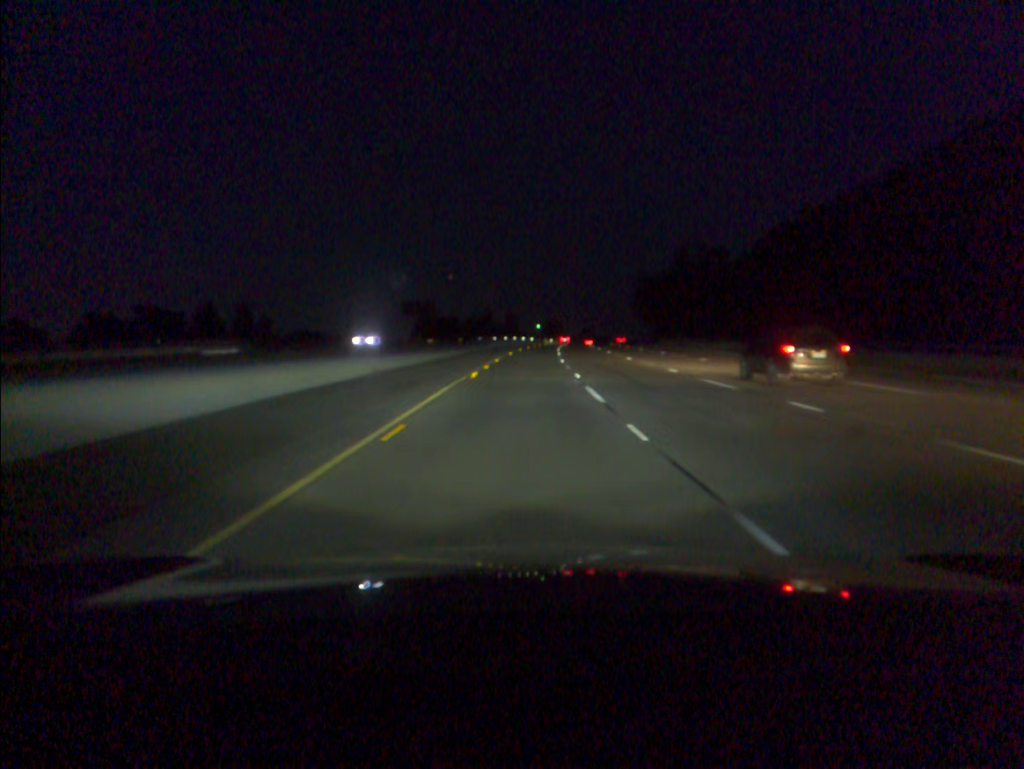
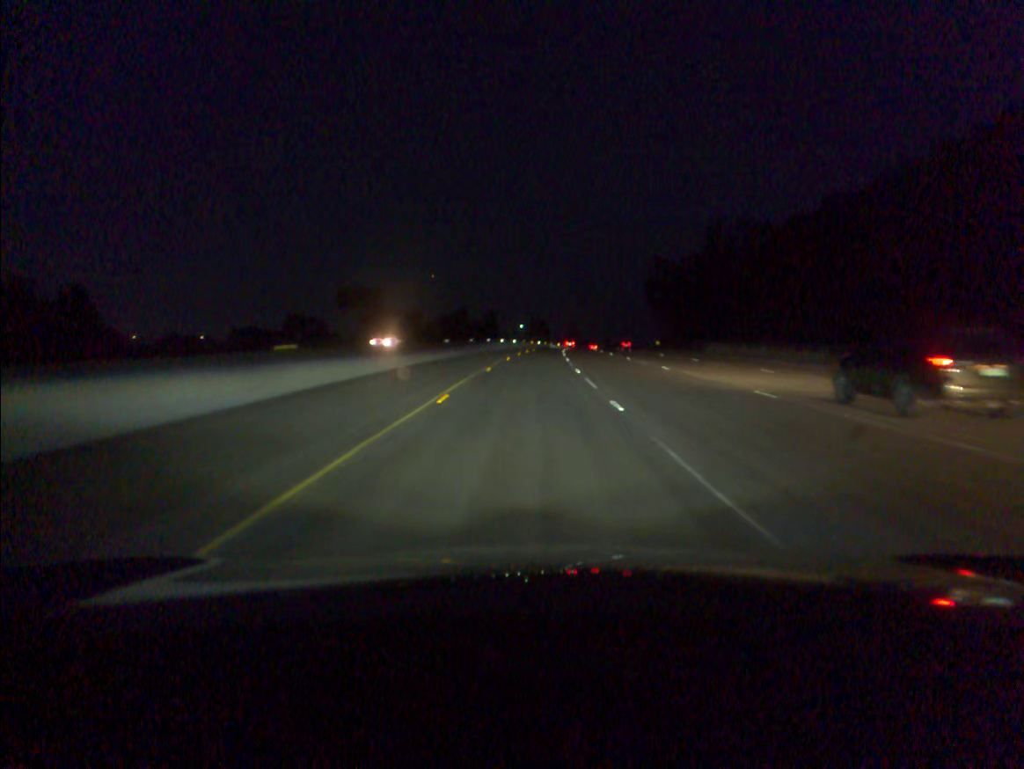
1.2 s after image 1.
(+0.4, +39.9) m; +1°
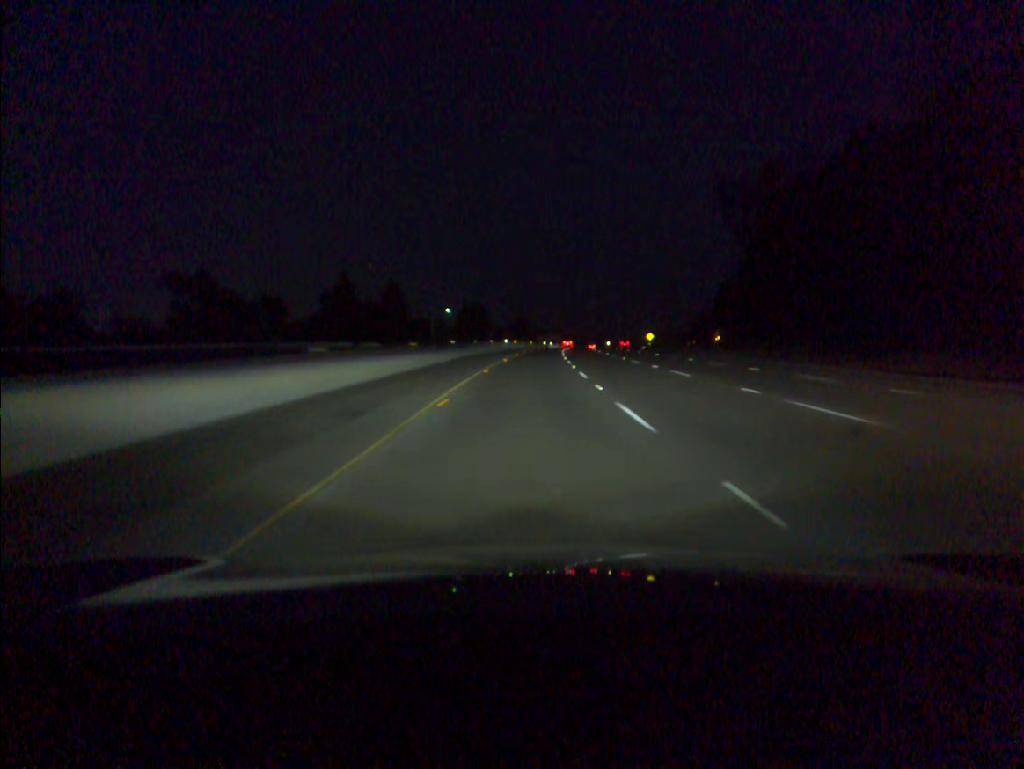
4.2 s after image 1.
(+3.8, +100.6) m; +4°
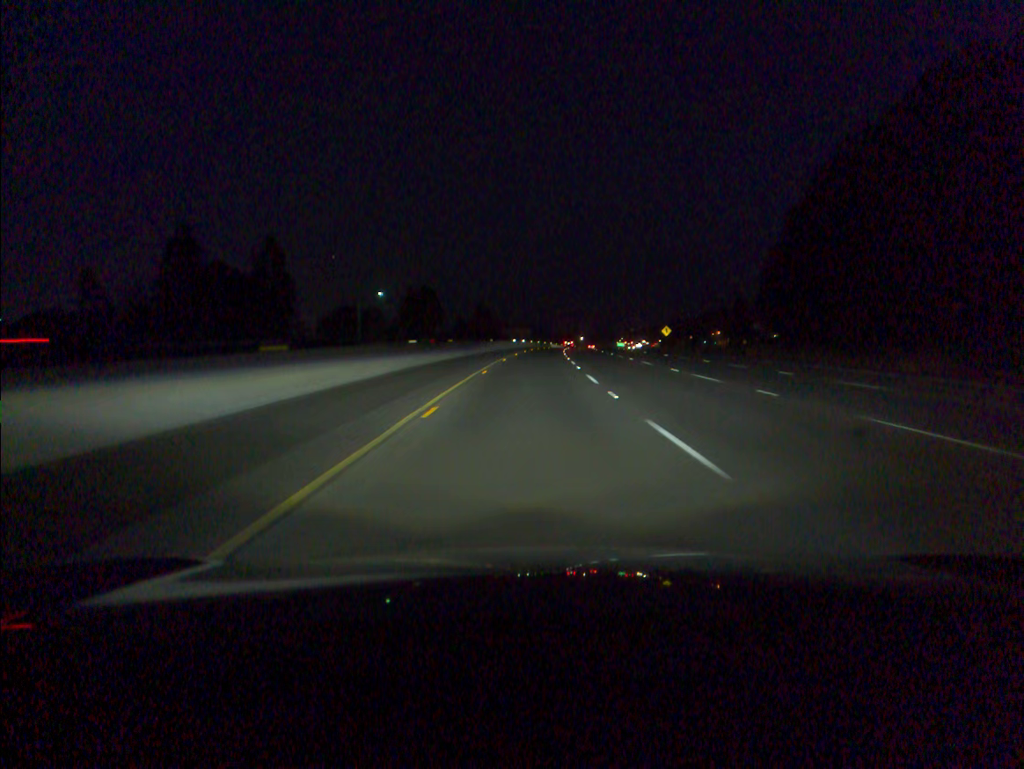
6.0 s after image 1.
(+1.4, +60.7) m; +3°
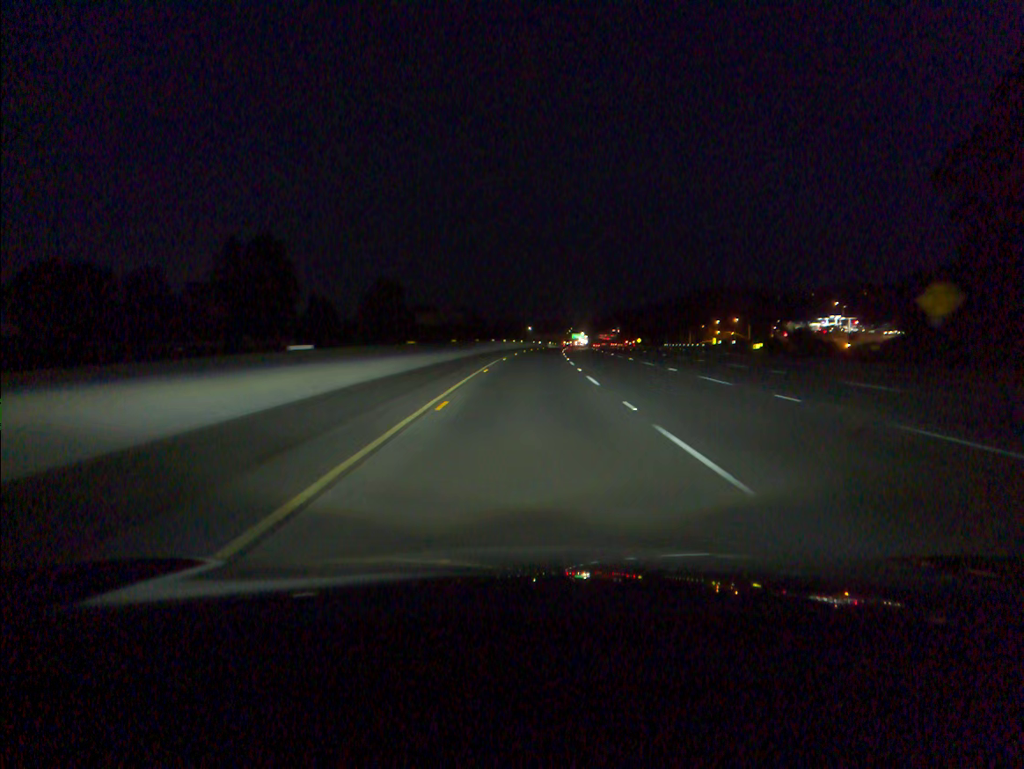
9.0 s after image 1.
(+3.6, +100.8) m; +4°
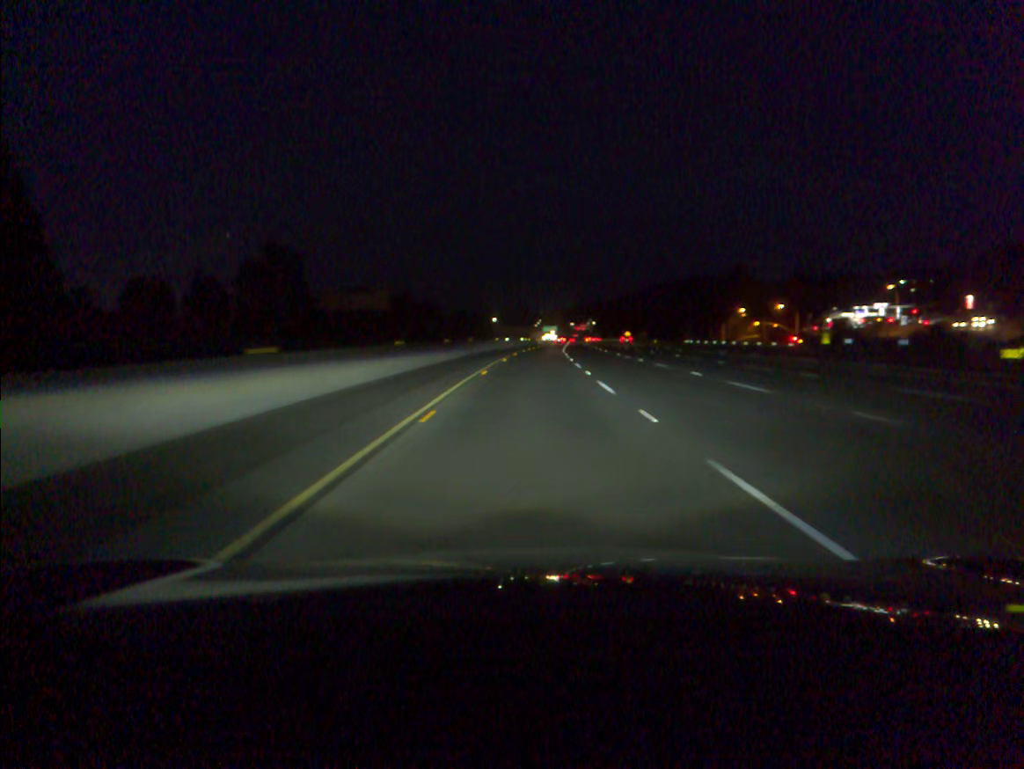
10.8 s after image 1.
(+1.2, +60.5) m; +2°
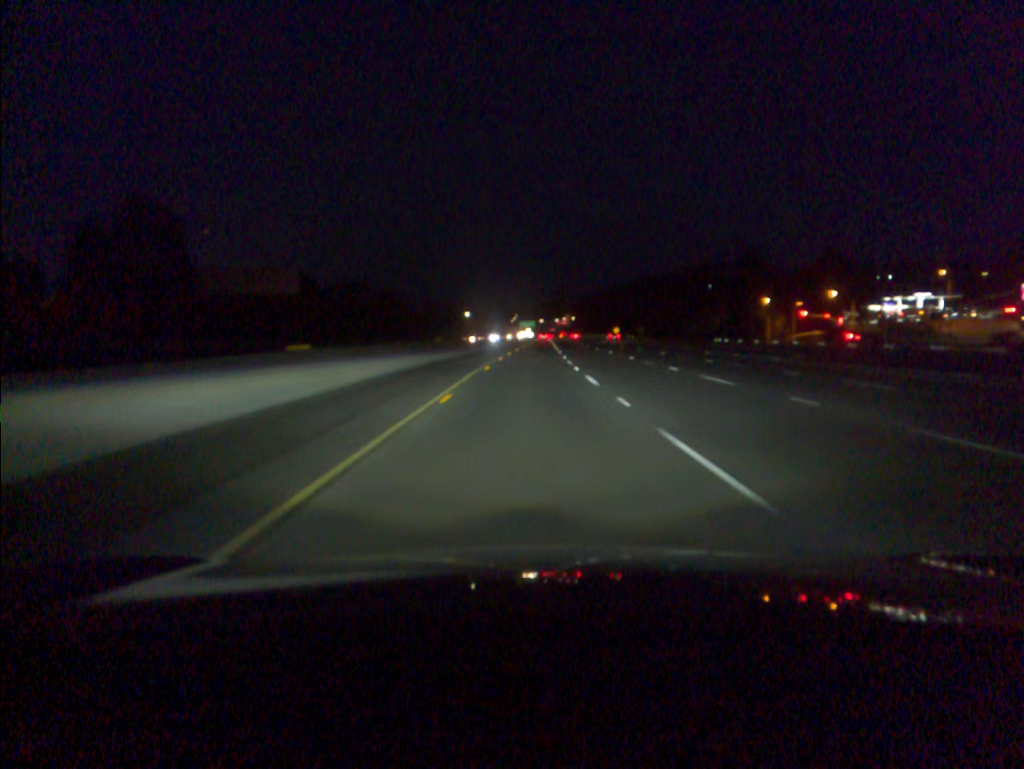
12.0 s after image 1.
(+0.6, +40.3) m; +2°
